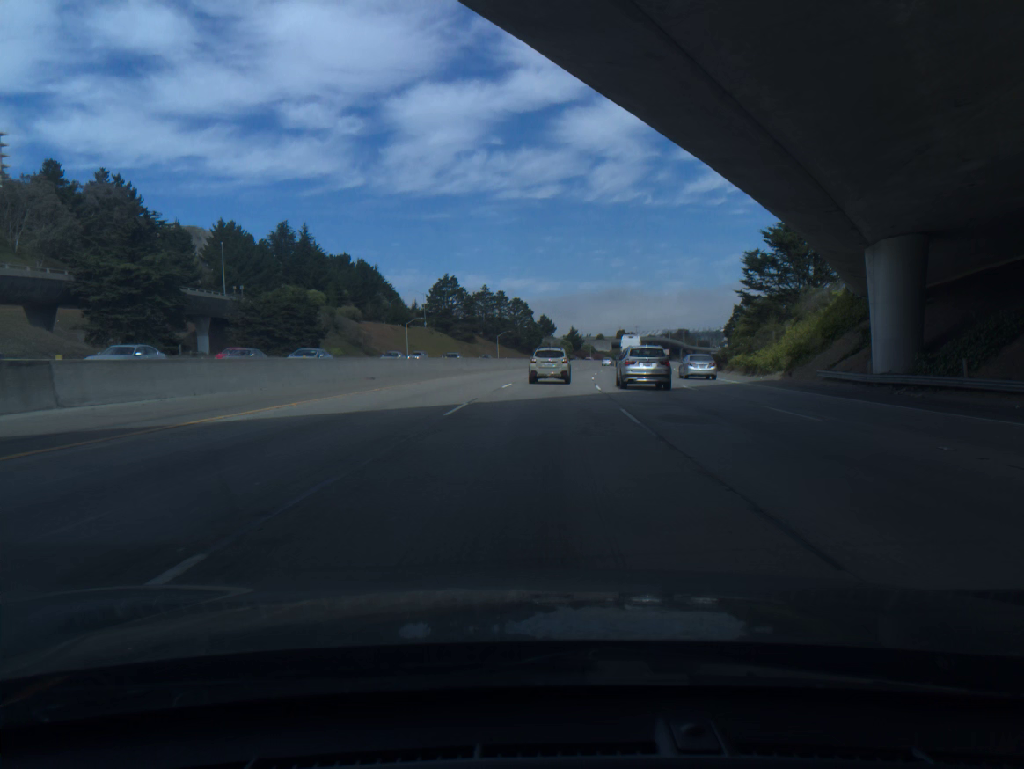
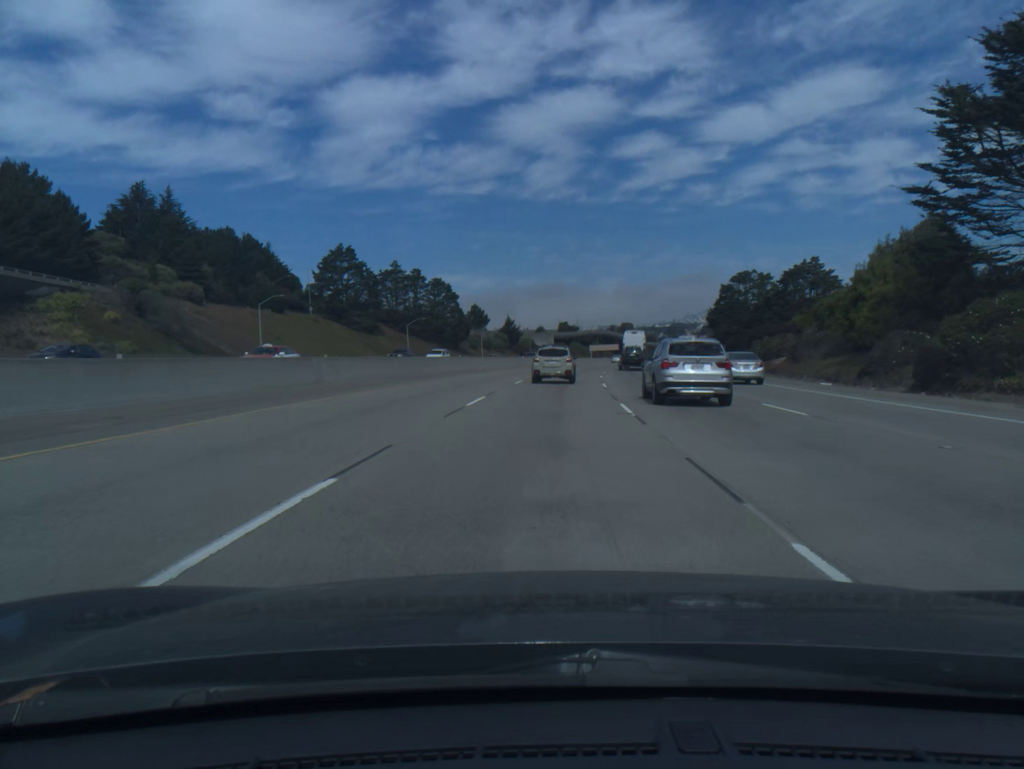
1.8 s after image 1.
(+2.3, +55.2) m; +5°
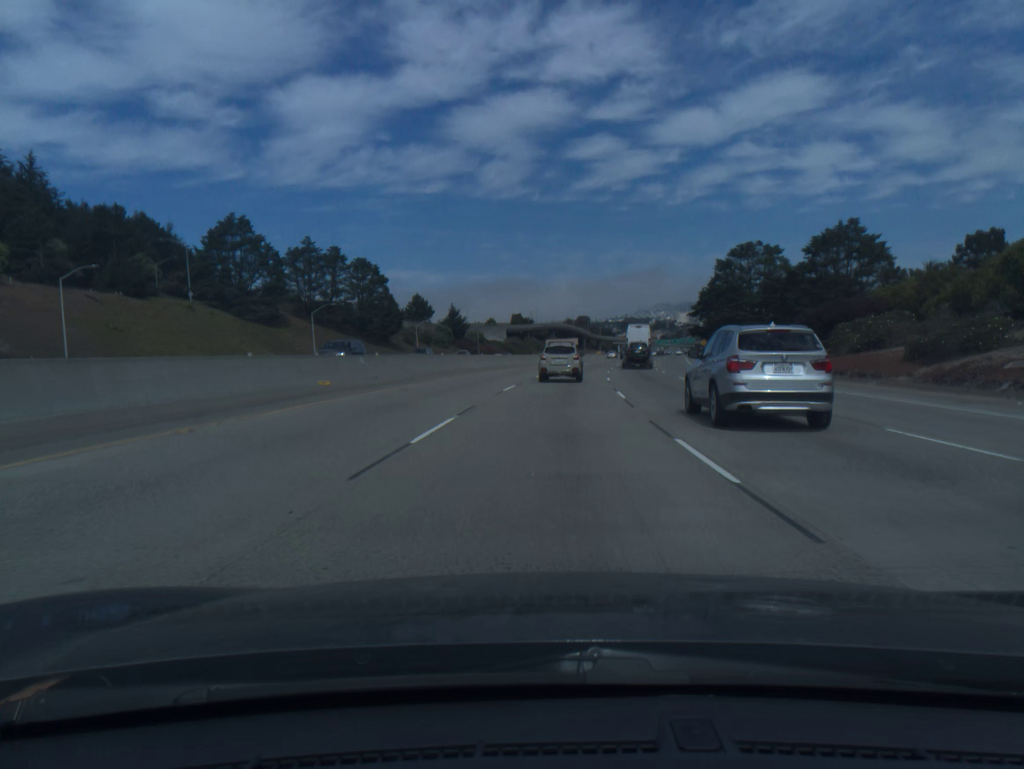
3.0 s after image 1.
(+1.1, +36.6) m; +3°
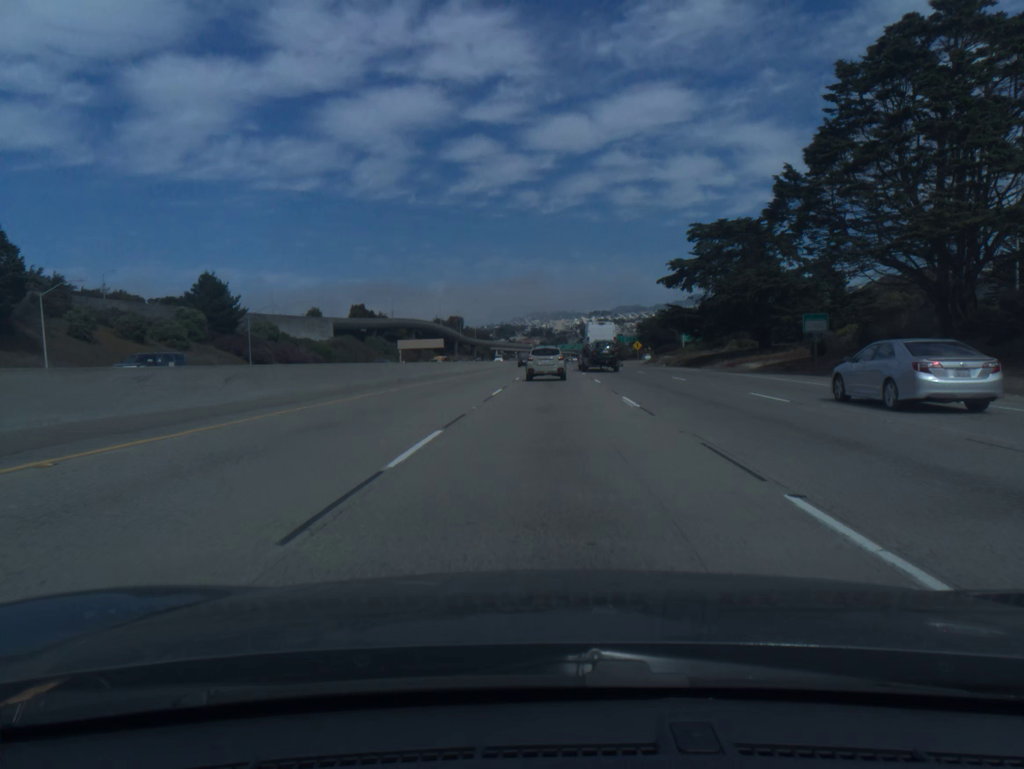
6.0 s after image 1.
(+7.1, +90.0) m; +9°
